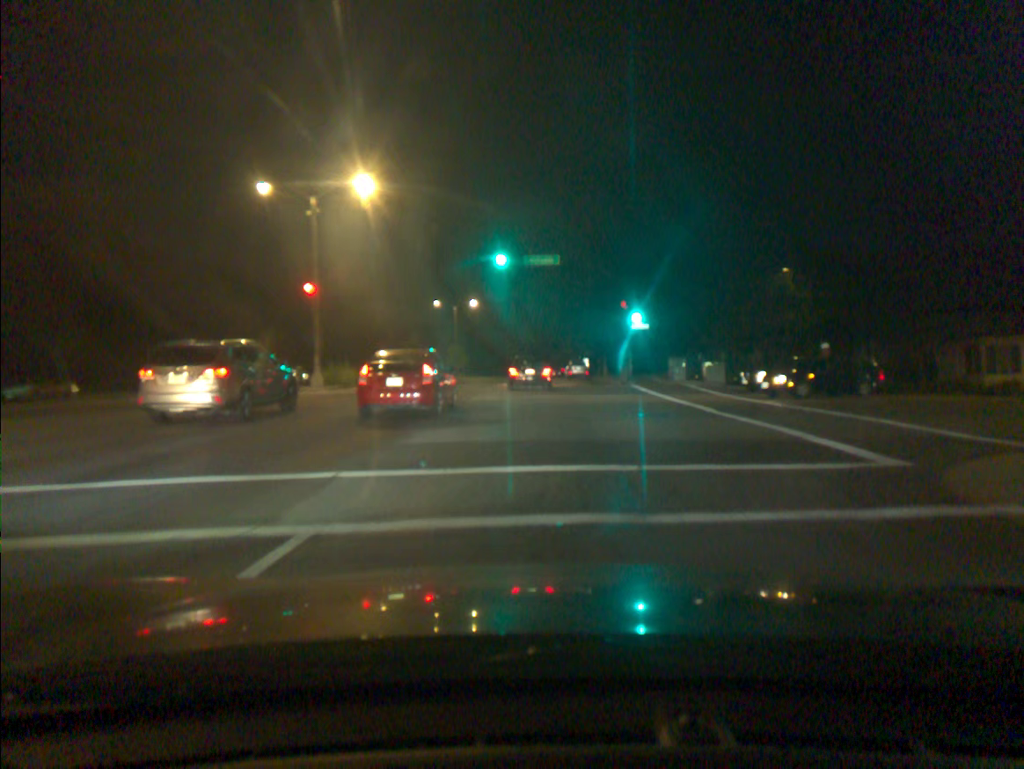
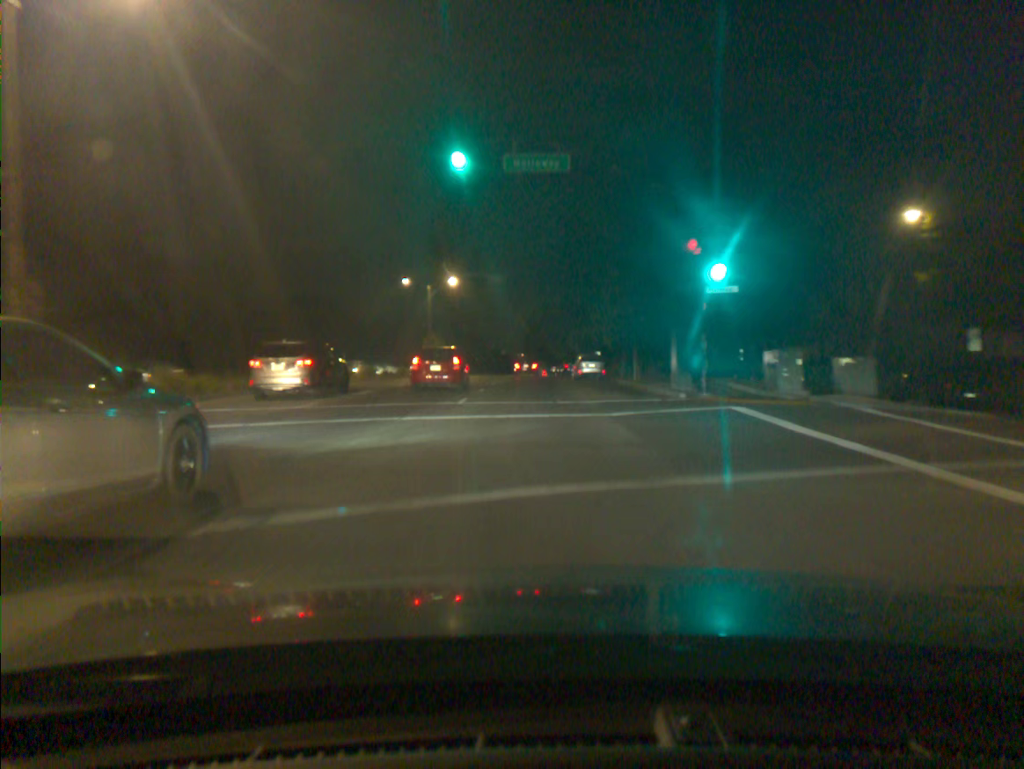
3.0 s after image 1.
(-0.2, +19.1) m; -1°
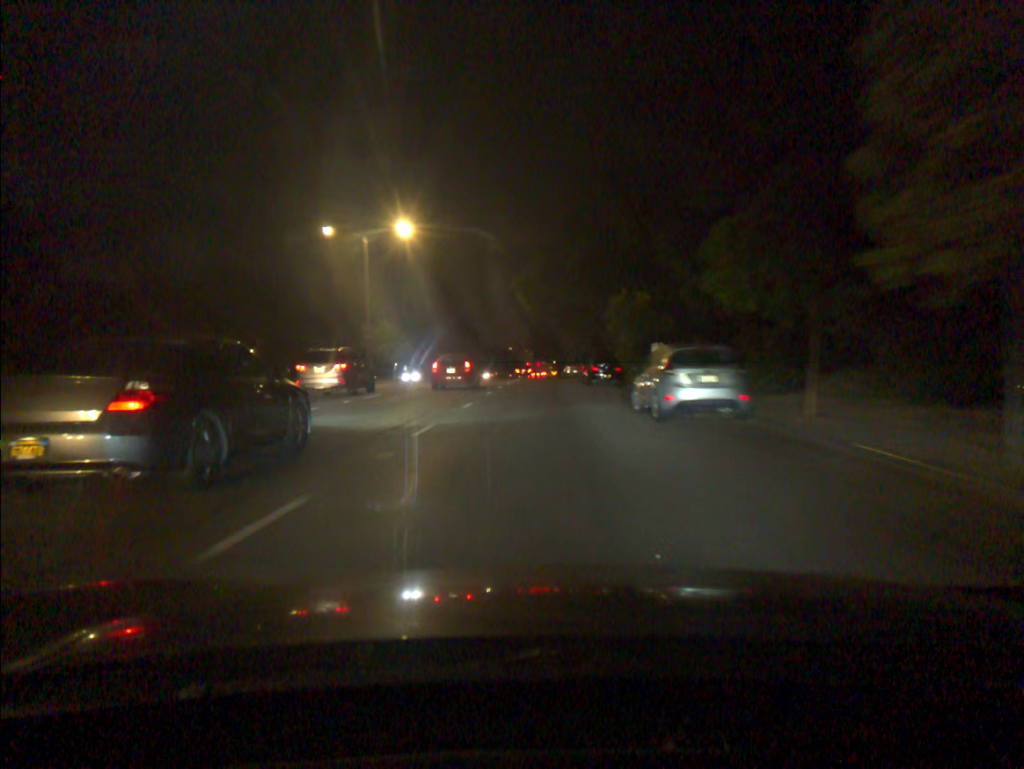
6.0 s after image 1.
(0.0, +28.4) m; 0°
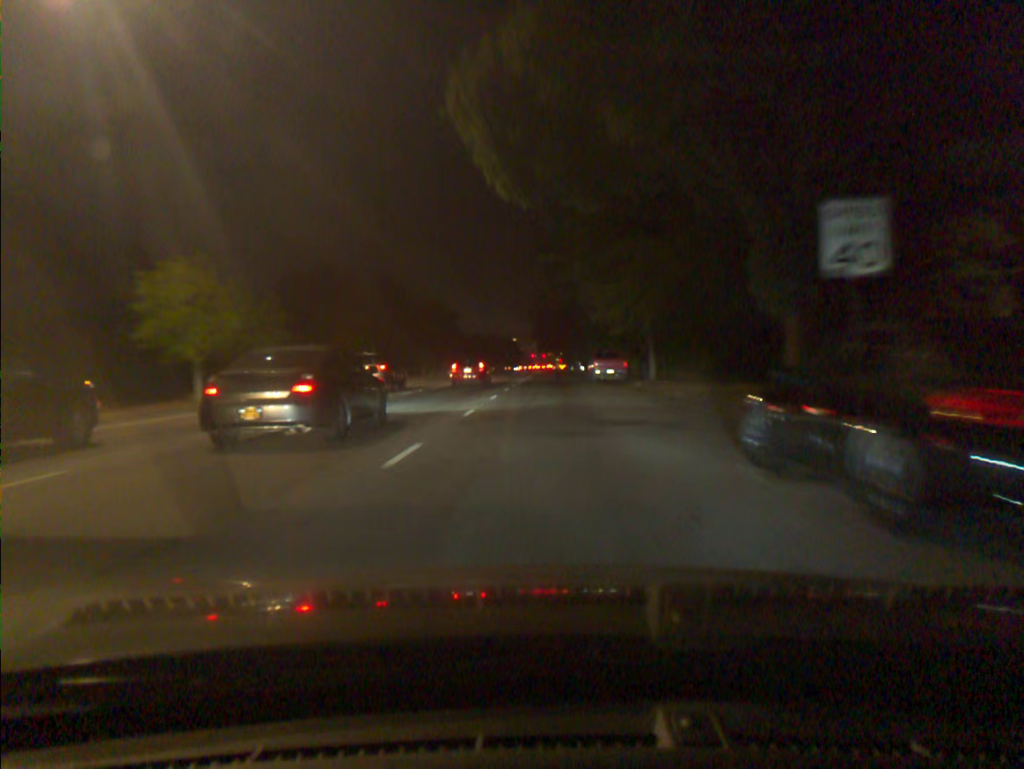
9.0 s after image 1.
(-0.2, +32.7) m; -1°
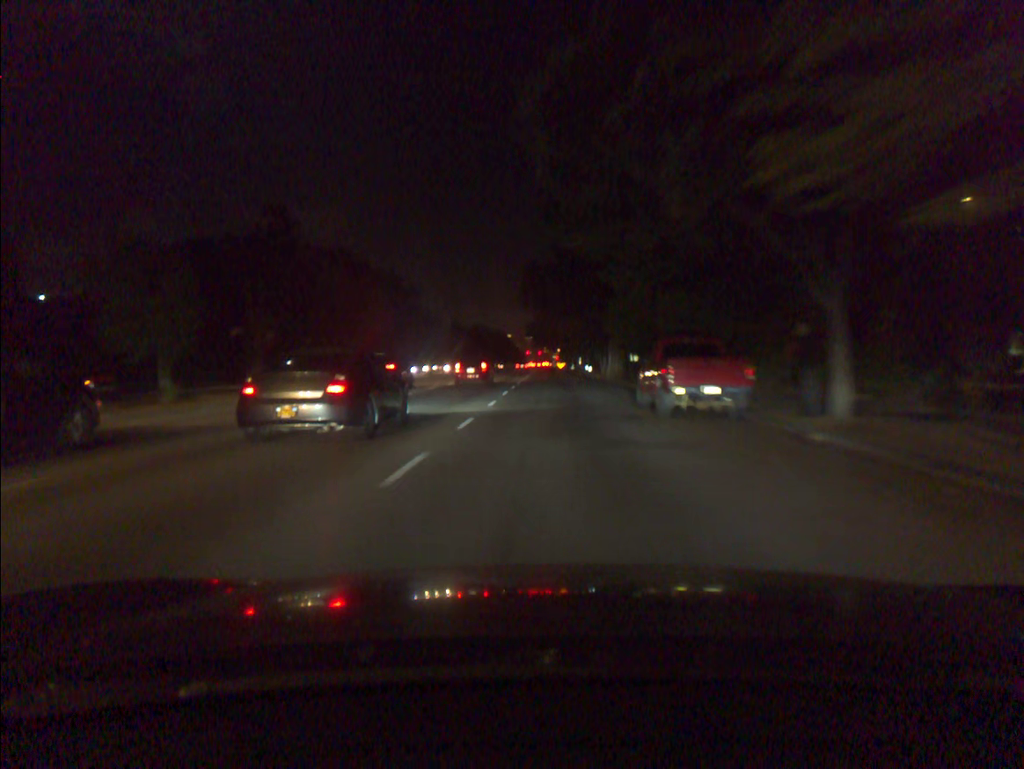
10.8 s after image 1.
(0.0, +22.9) m; +1°
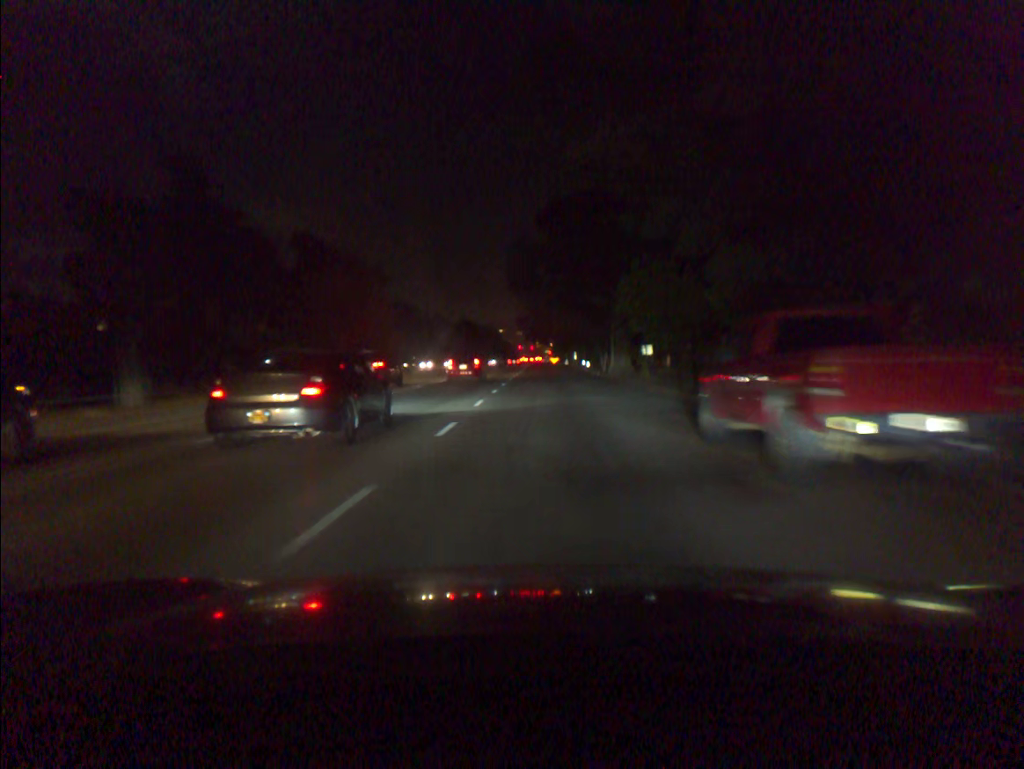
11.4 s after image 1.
(+0.1, +8.7) m; +1°
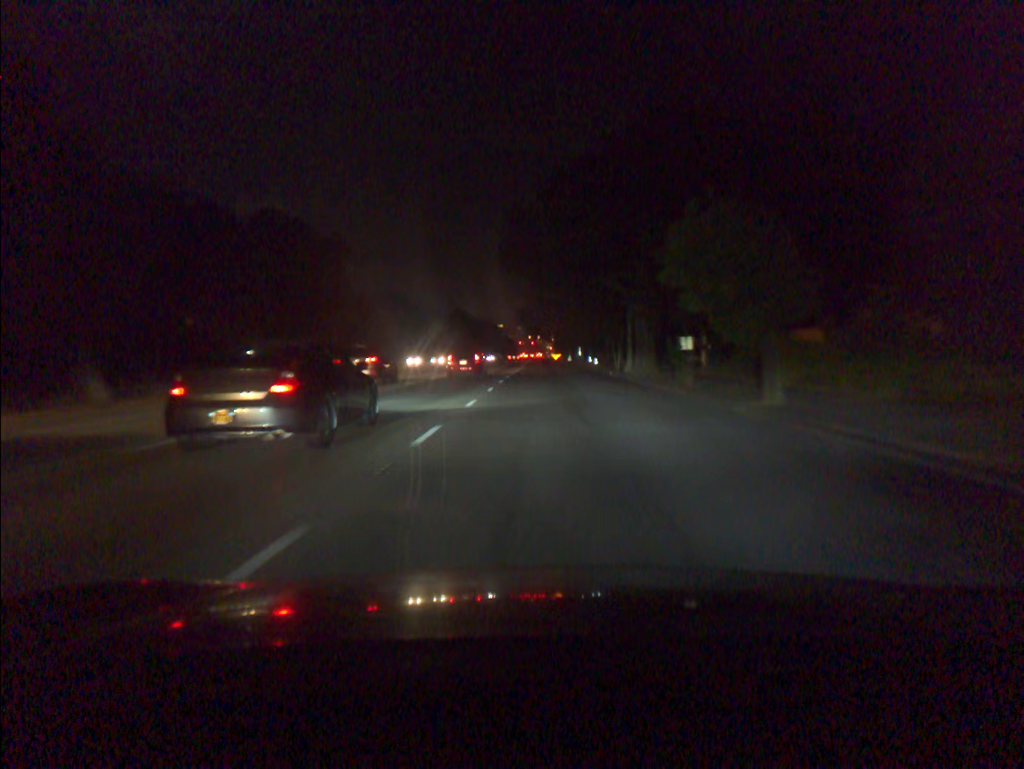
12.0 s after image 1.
(0.0, +9.1) m; 0°
